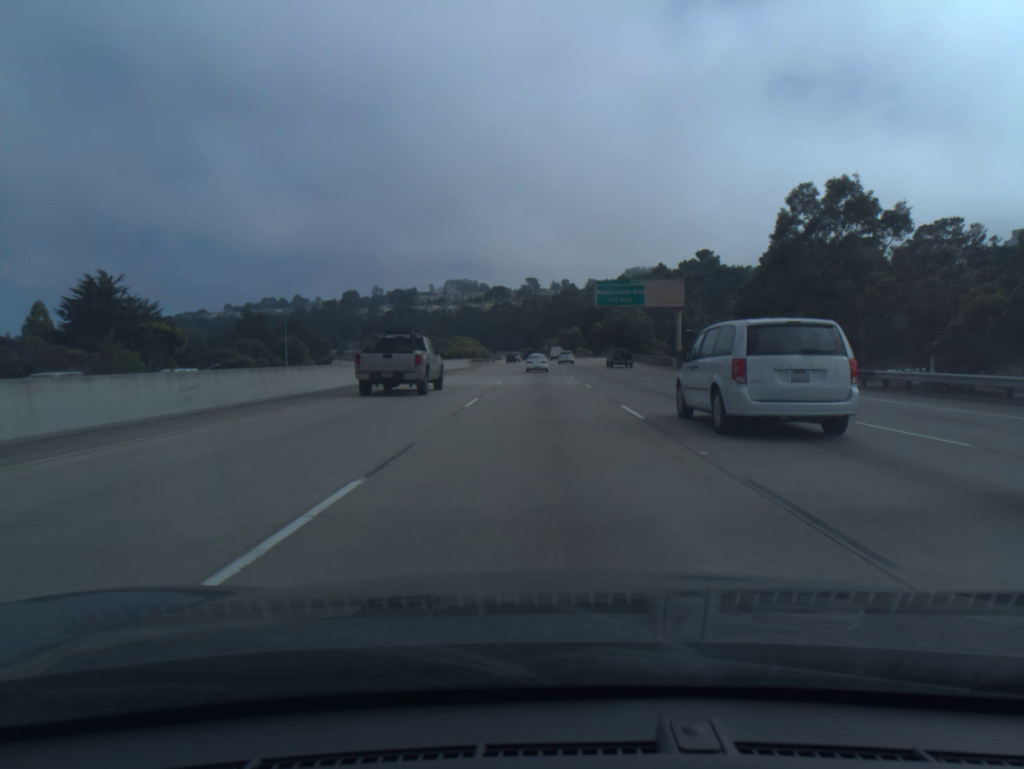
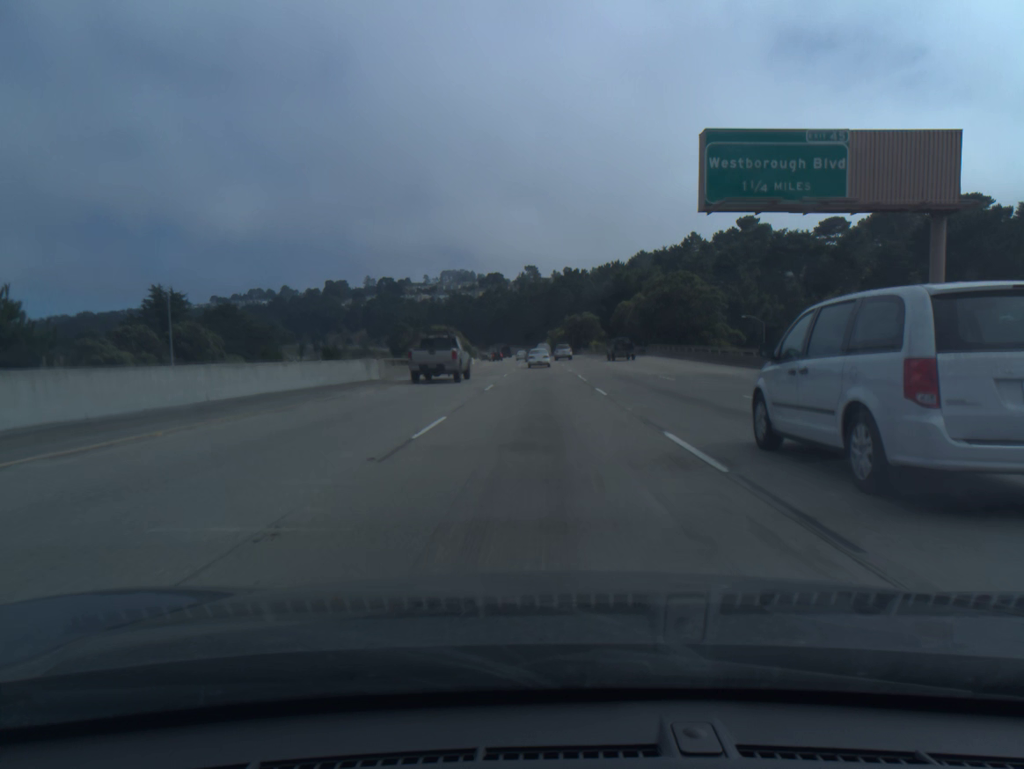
(0.0, +50.8) m; 0°
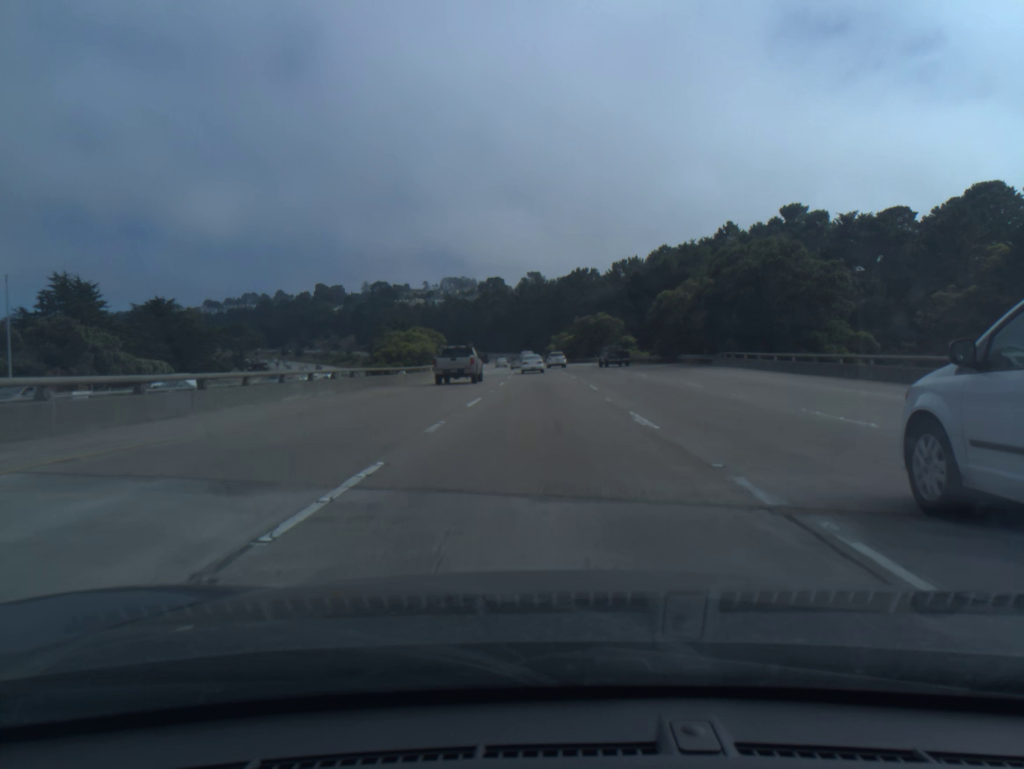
(0.0, +33.9) m; 0°
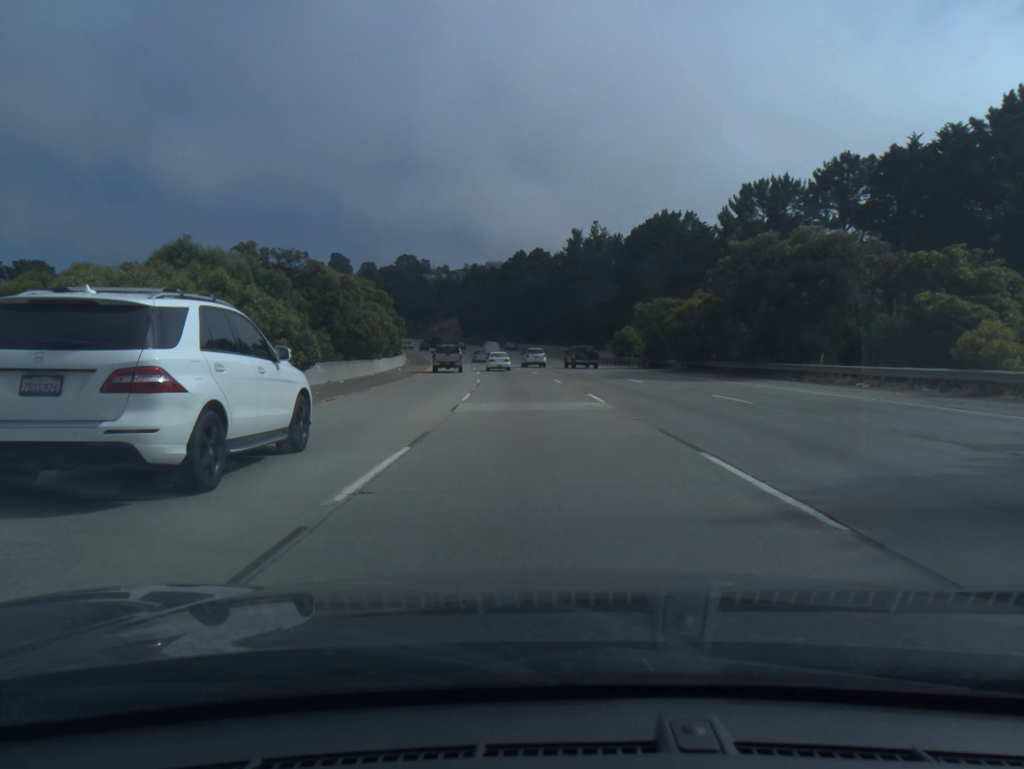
(-1.4, +83.8) m; -3°
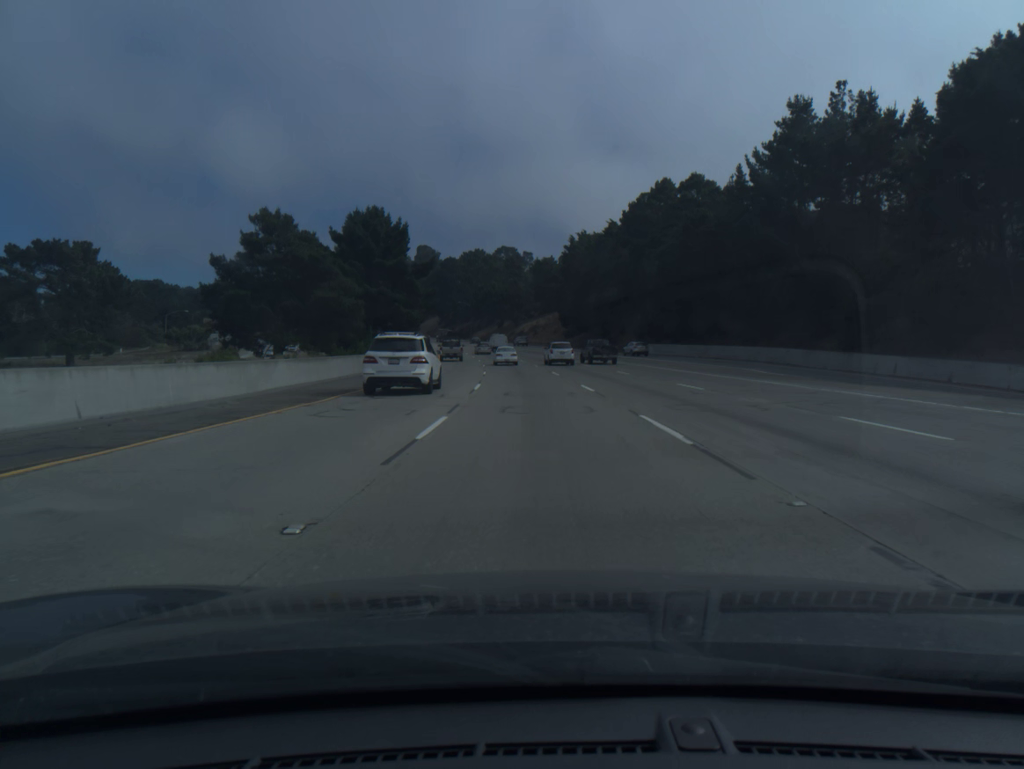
(-5.7, +82.6) m; -8°
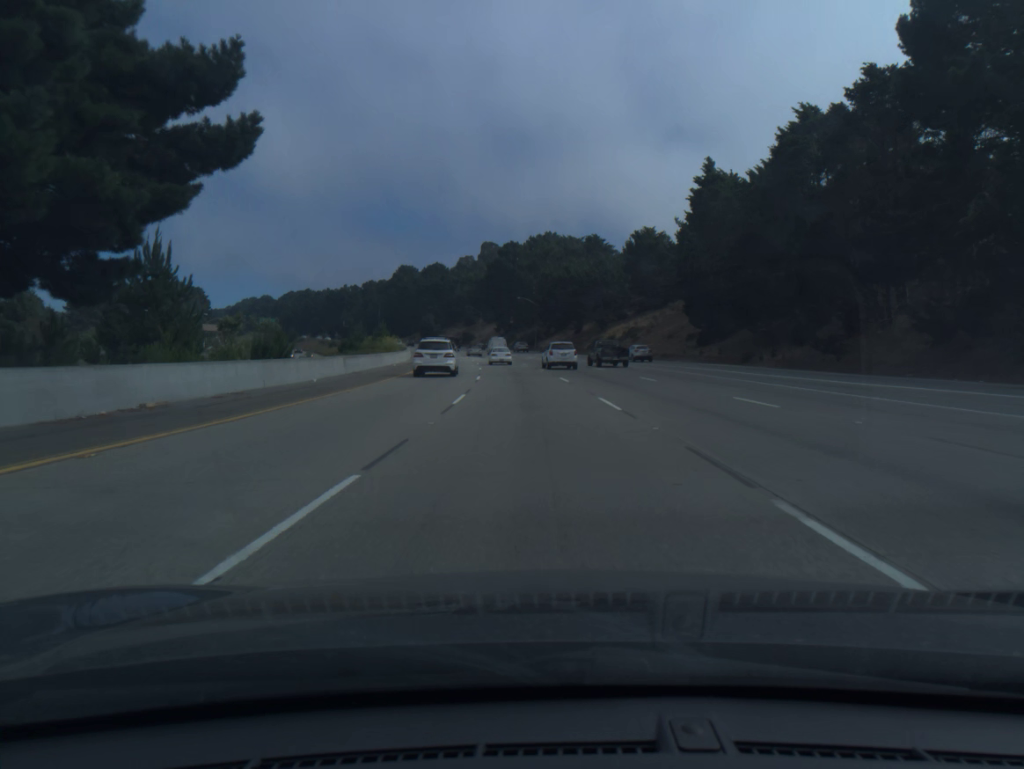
(-3.1, +65.5) m; -6°
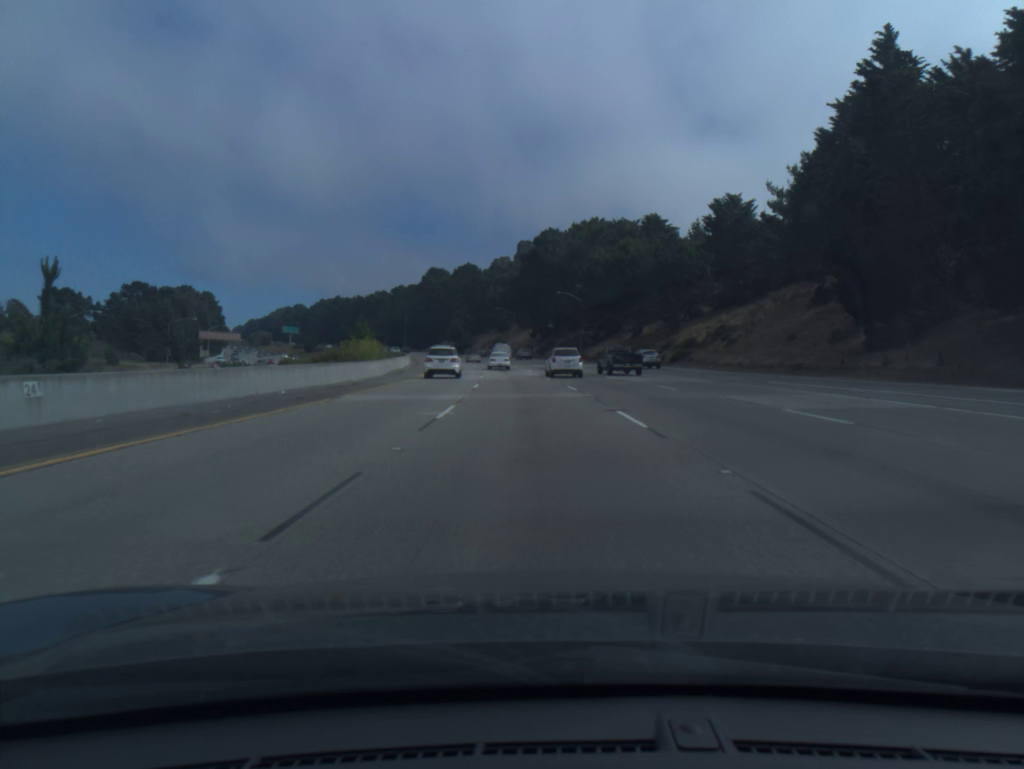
(-0.8, +32.7) m; -3°
